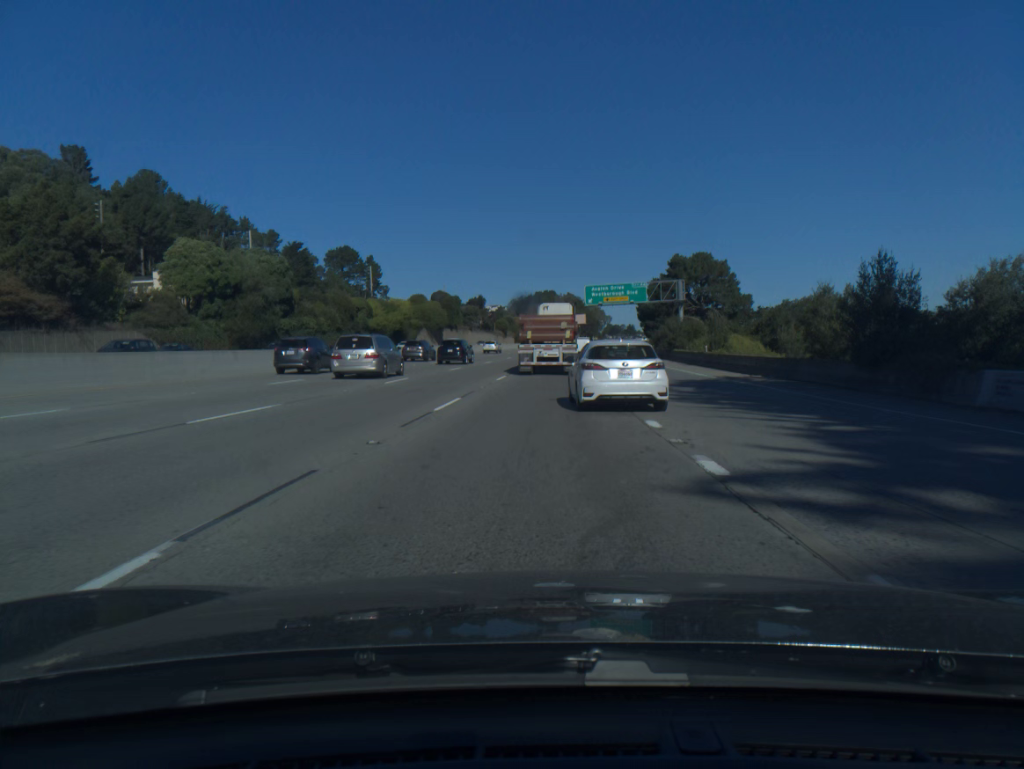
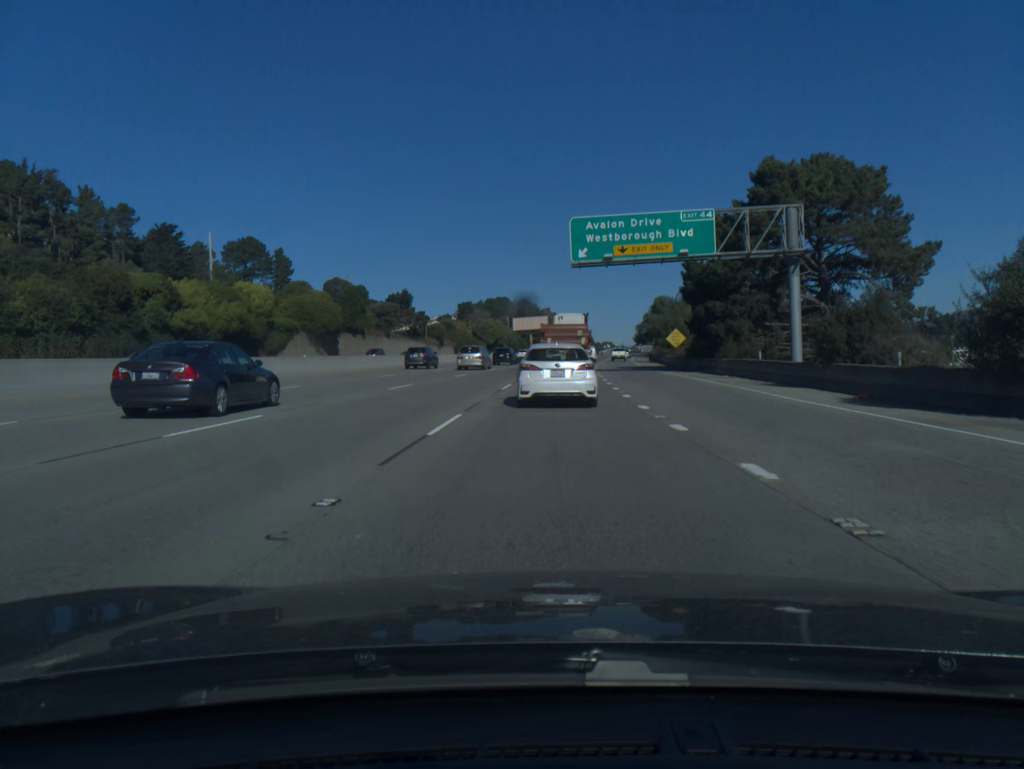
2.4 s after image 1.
(+1.5, +59.8) m; +3°
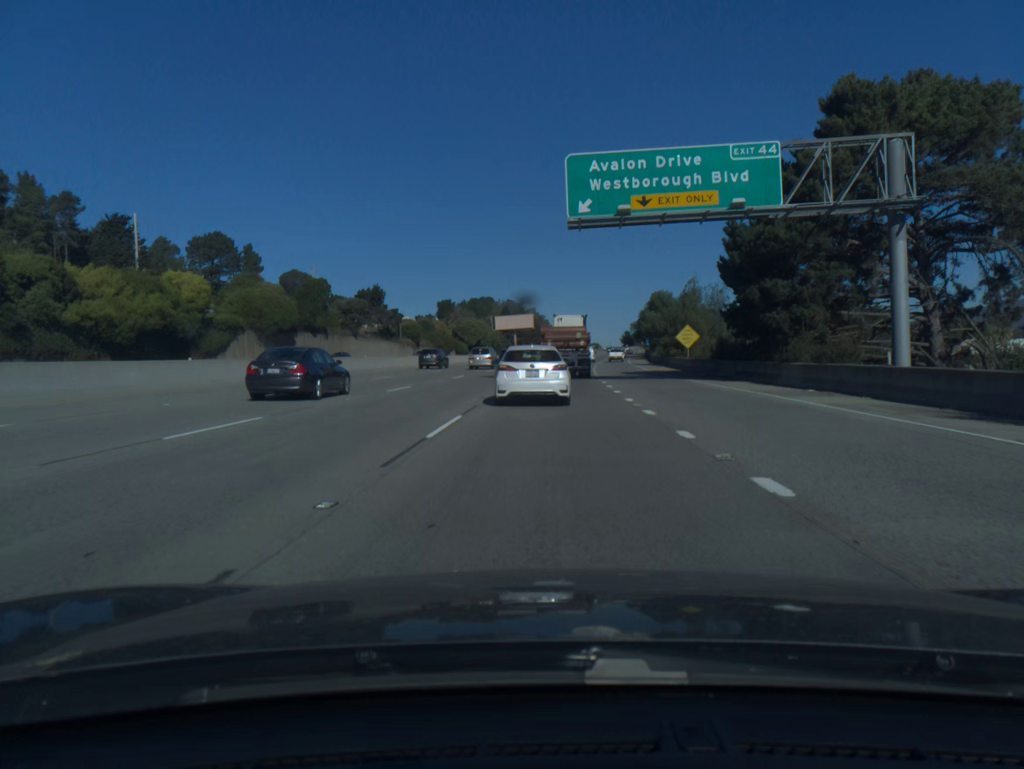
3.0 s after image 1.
(+0.1, +14.6) m; +1°
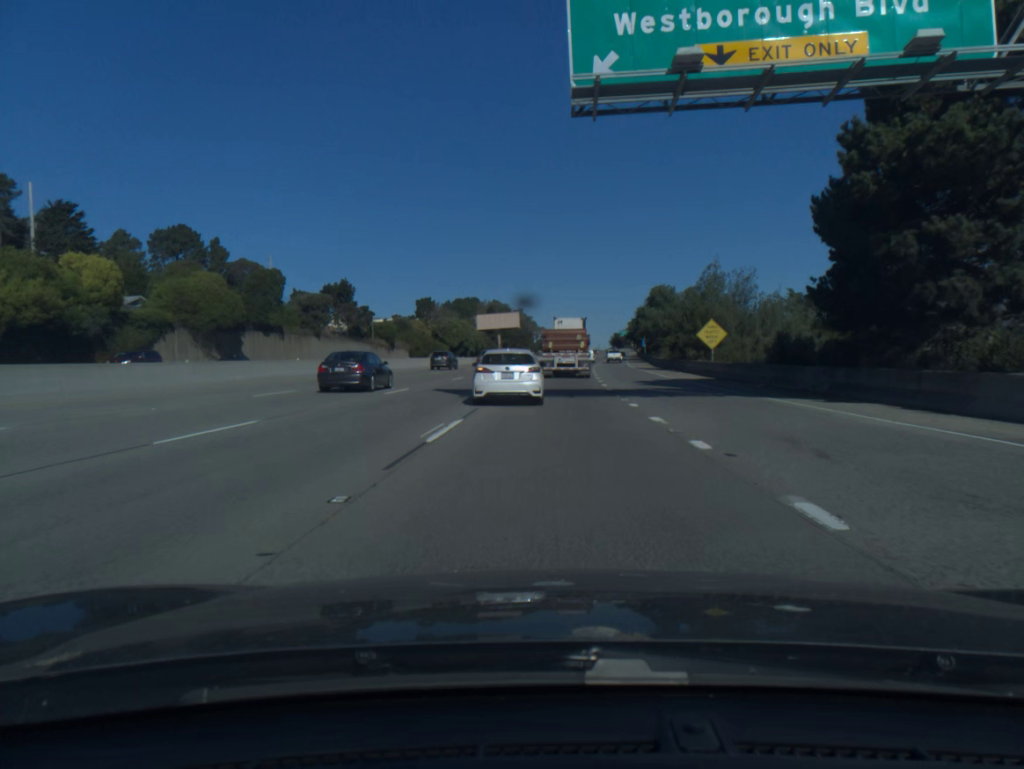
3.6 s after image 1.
(+0.1, +14.7) m; +1°
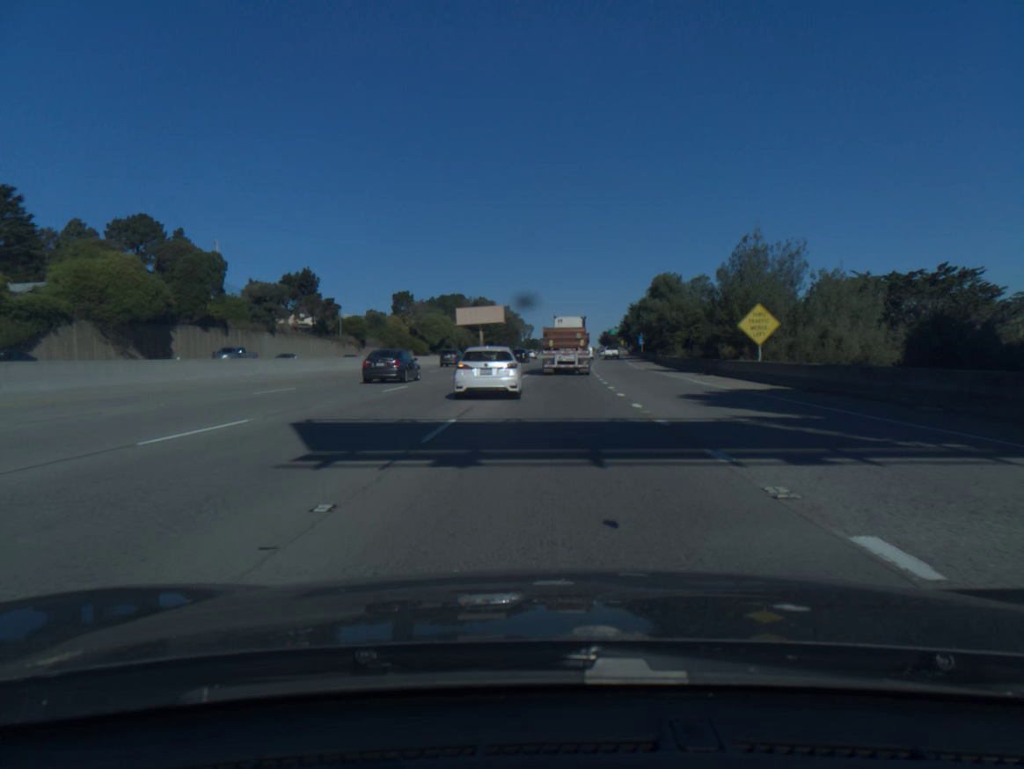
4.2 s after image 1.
(+0.1, +14.8) m; +1°
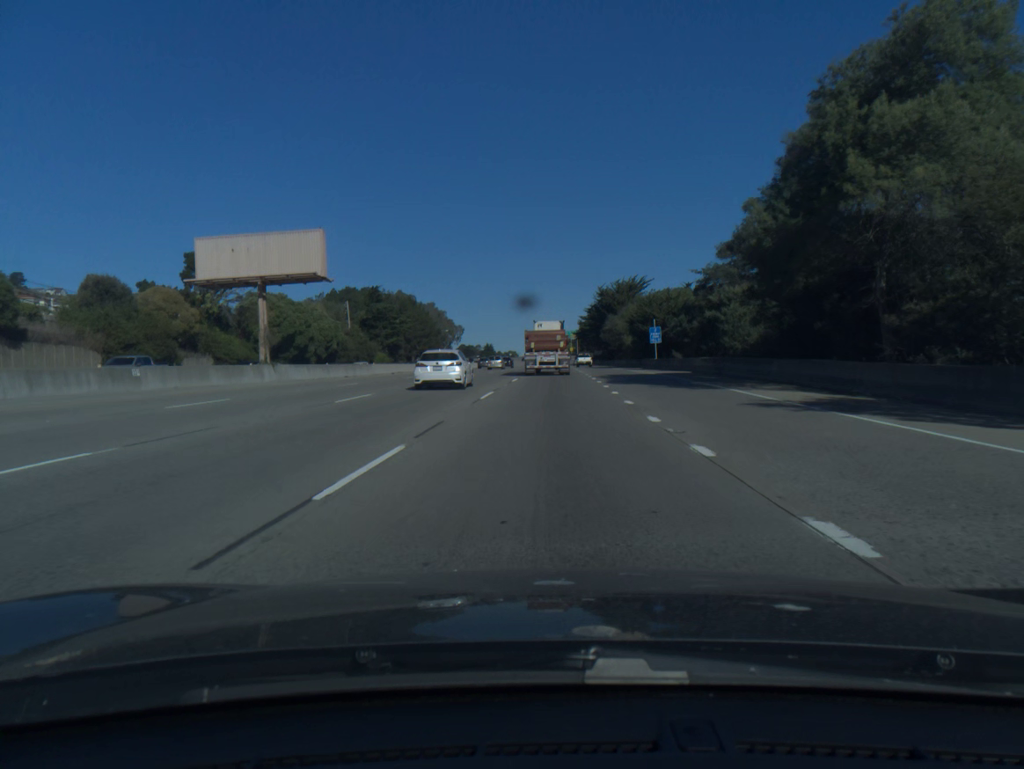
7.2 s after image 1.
(+3.1, +77.0) m; +4°
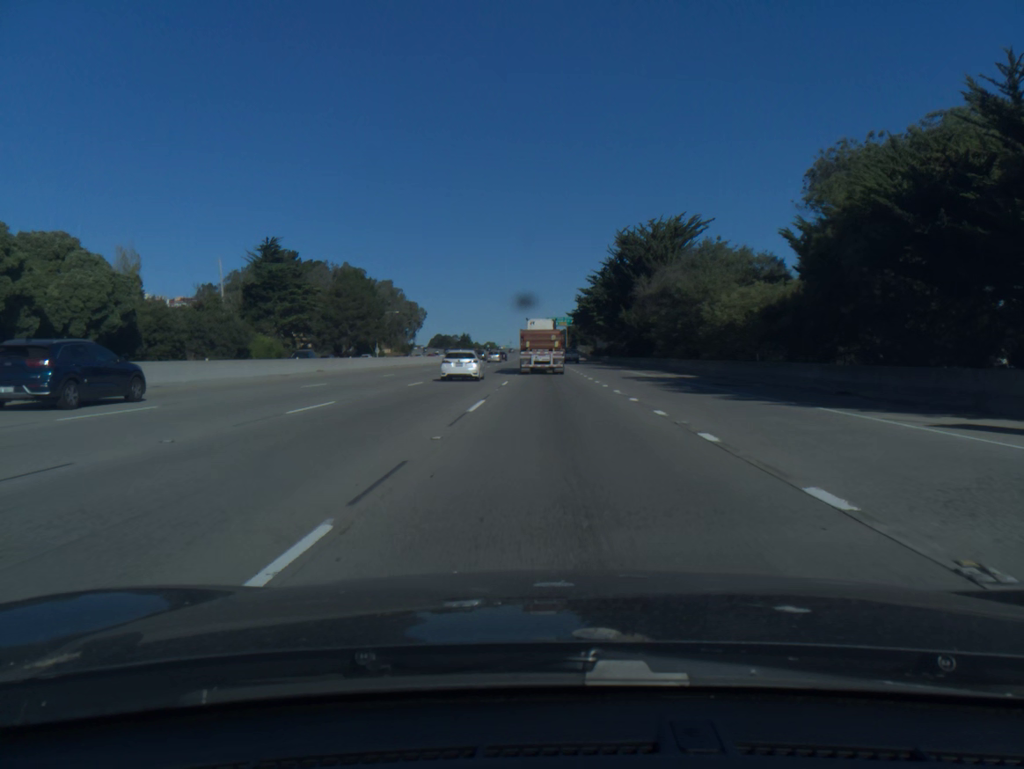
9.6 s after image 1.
(+0.7, +63.0) m; +1°
